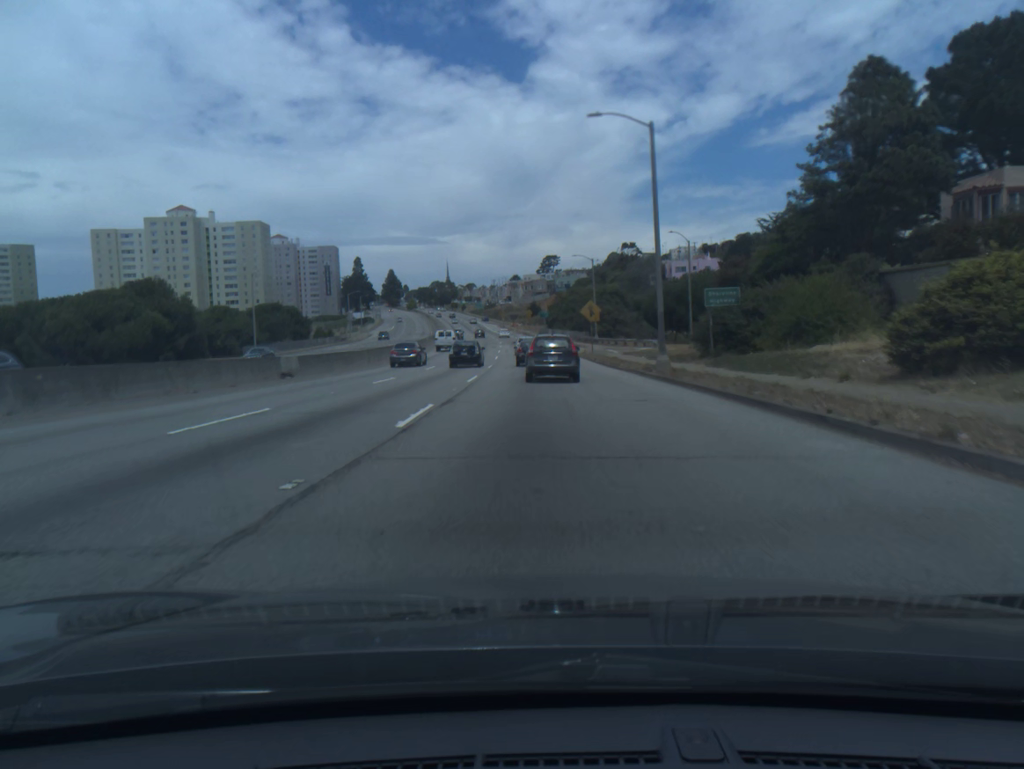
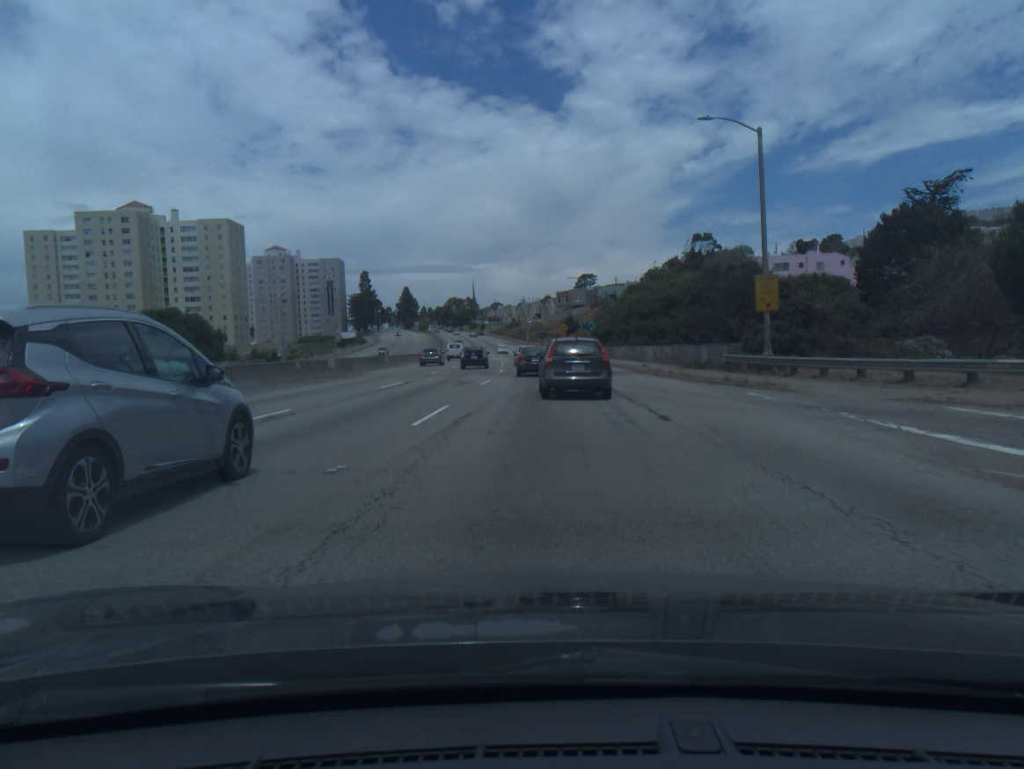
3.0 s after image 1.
(-1.2, +58.1) m; -2°
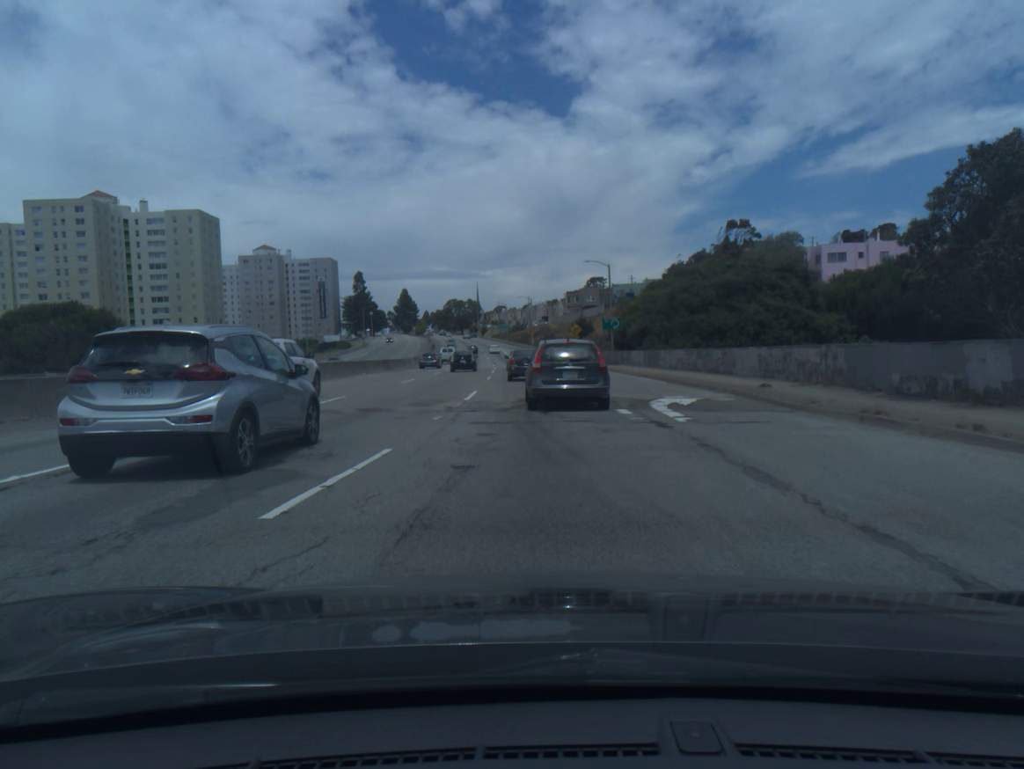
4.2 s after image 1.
(-0.1, +22.6) m; 0°
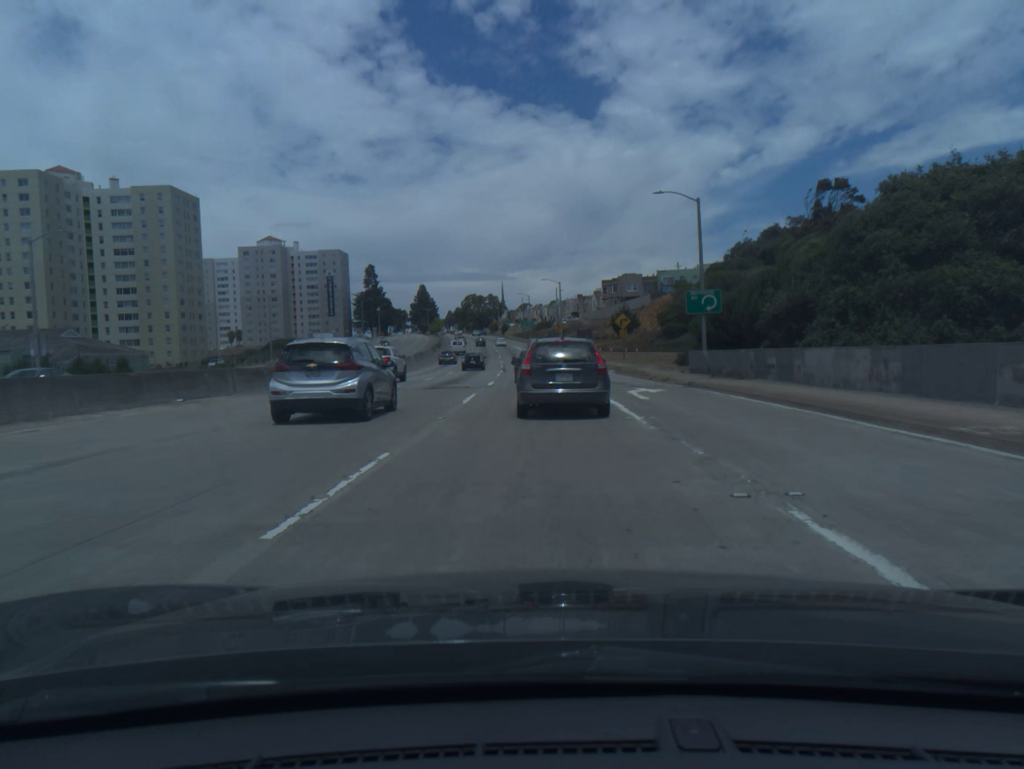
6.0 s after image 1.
(-0.5, +31.7) m; -2°
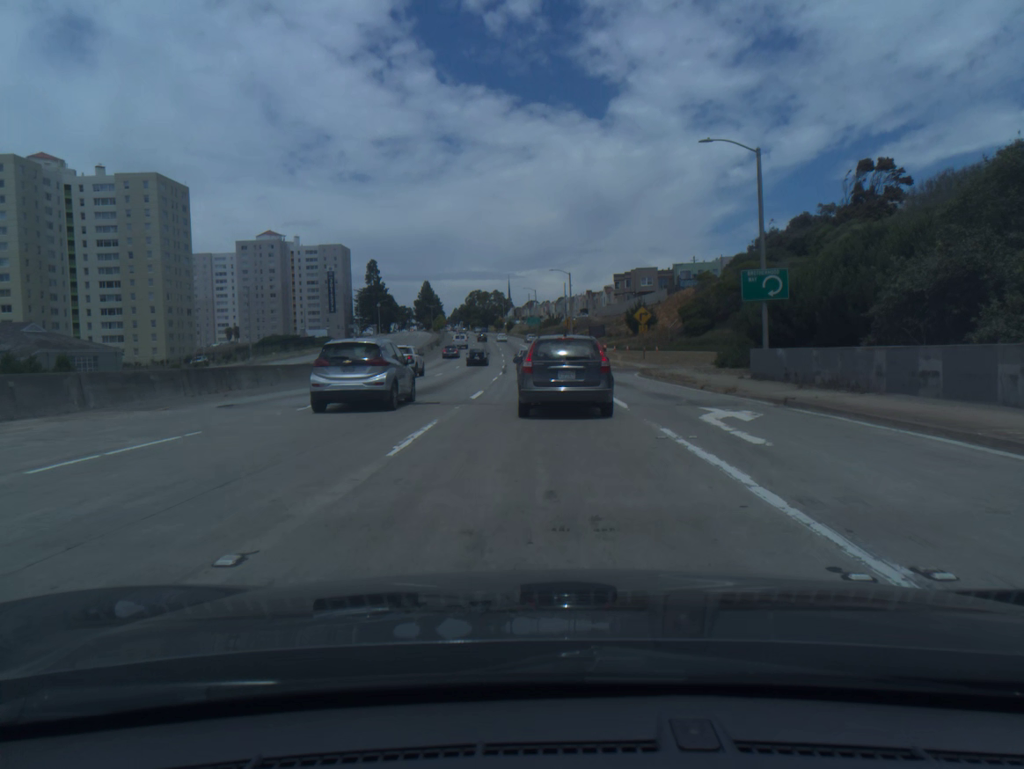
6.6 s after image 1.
(-0.1, +10.2) m; 0°
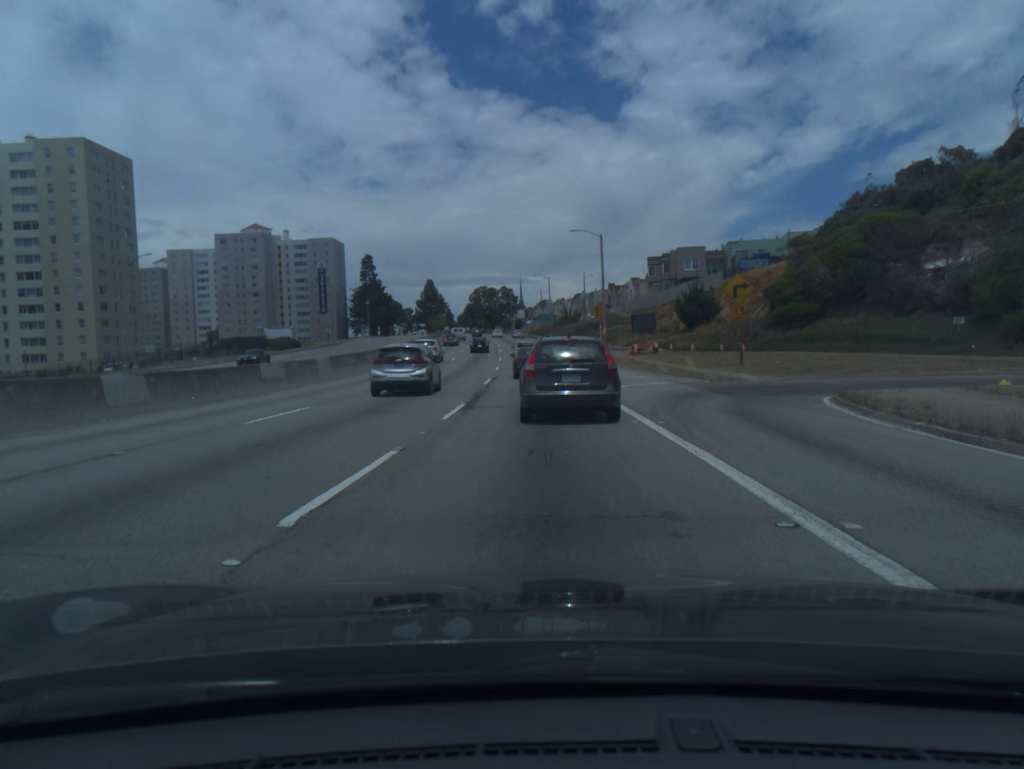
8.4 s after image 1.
(-0.3, +30.0) m; -1°
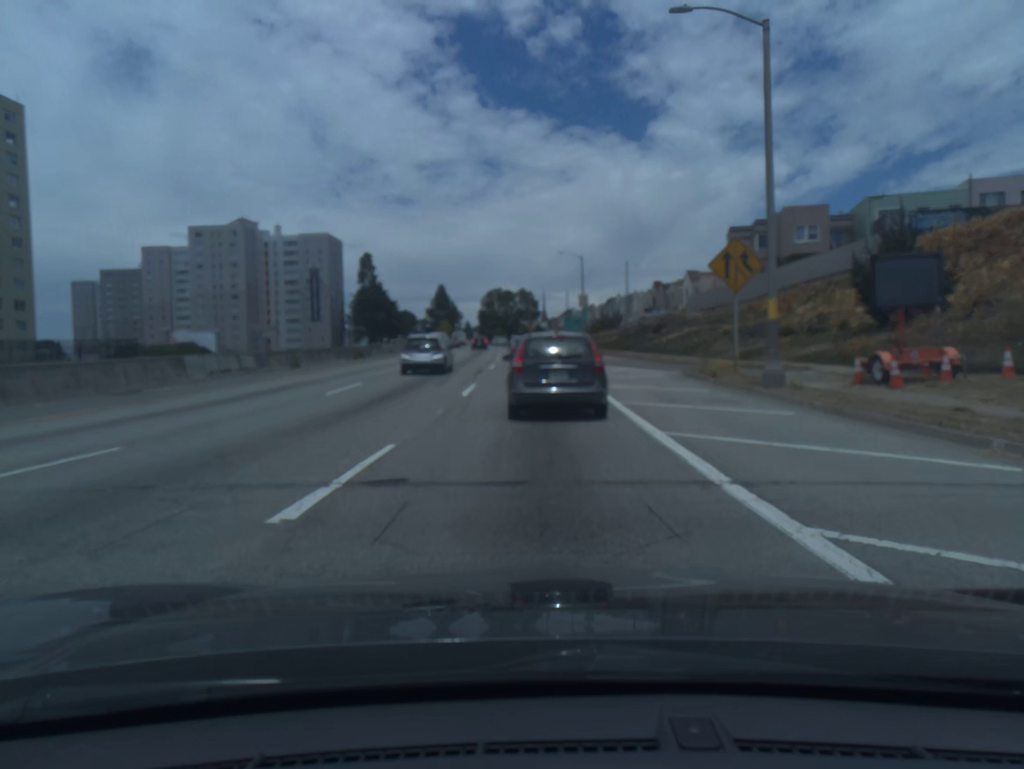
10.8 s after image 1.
(-0.4, +38.8) m; -2°
